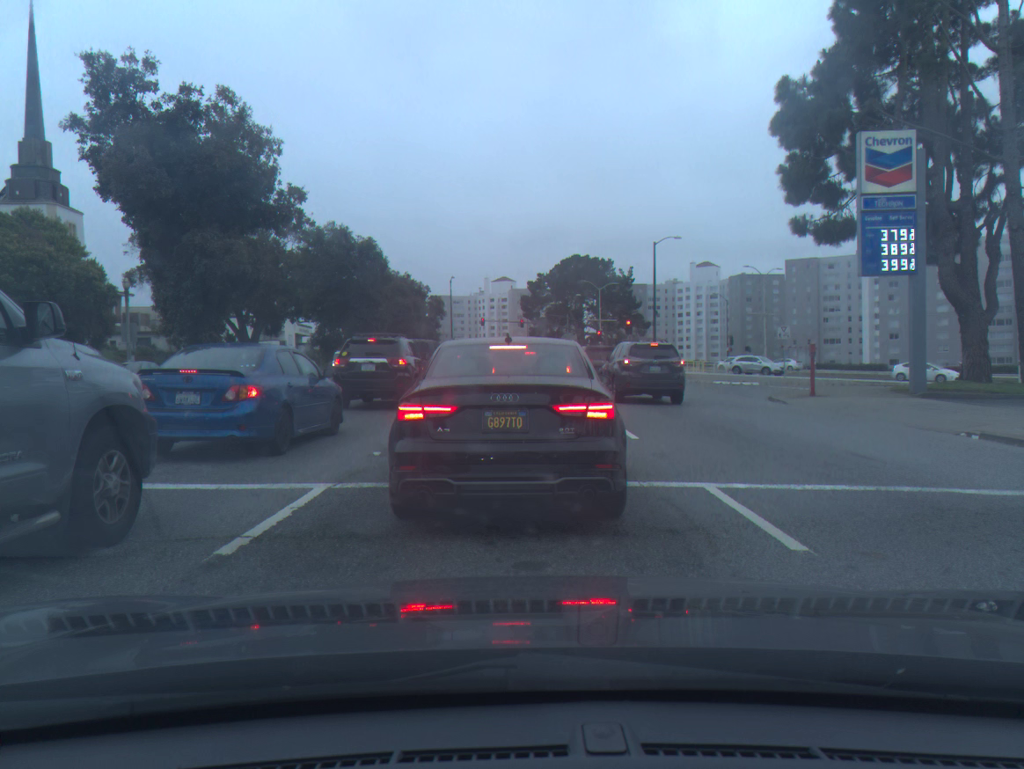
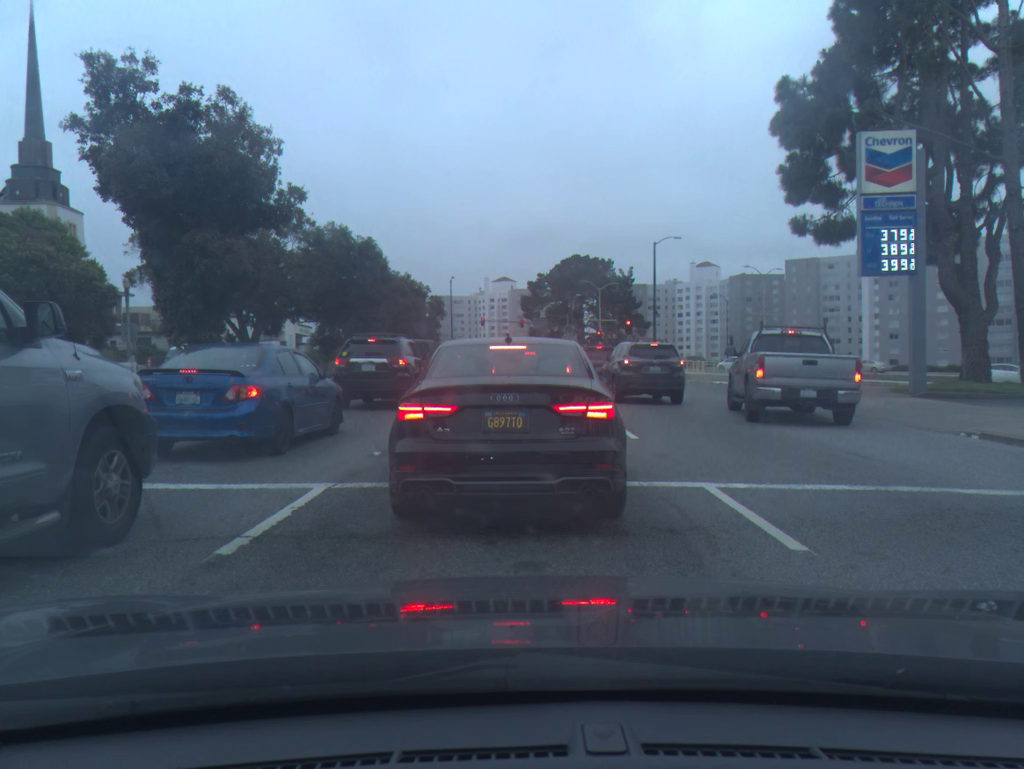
(0.0, 0.0) m; 0°
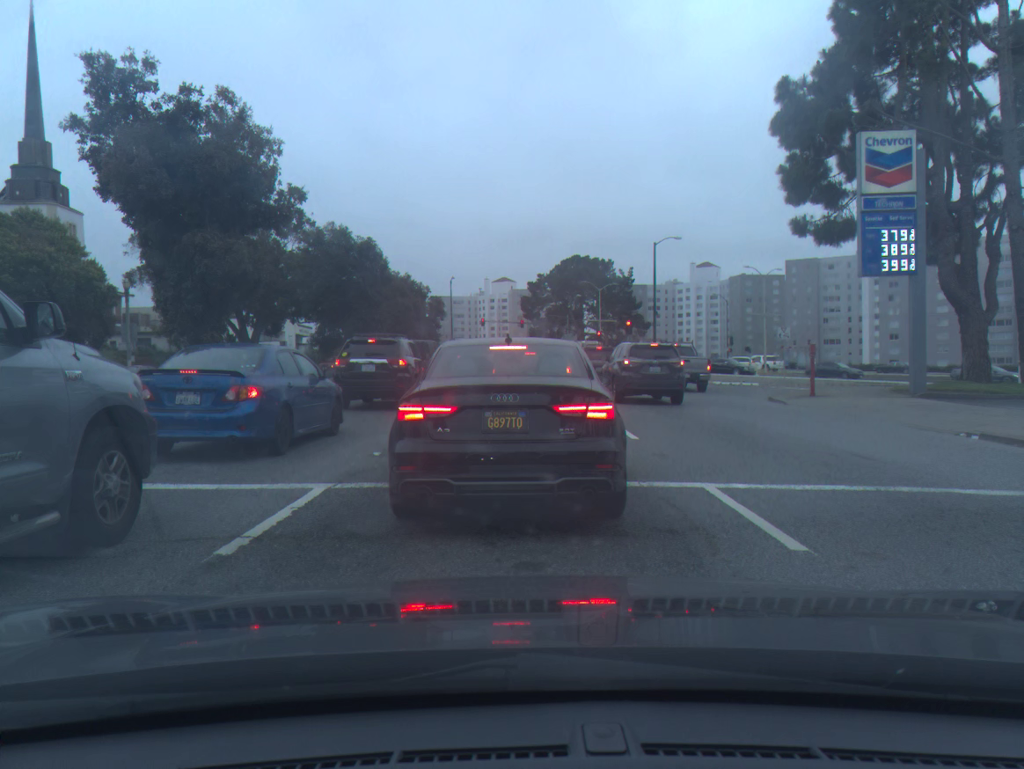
(0.0, 0.0) m; 0°
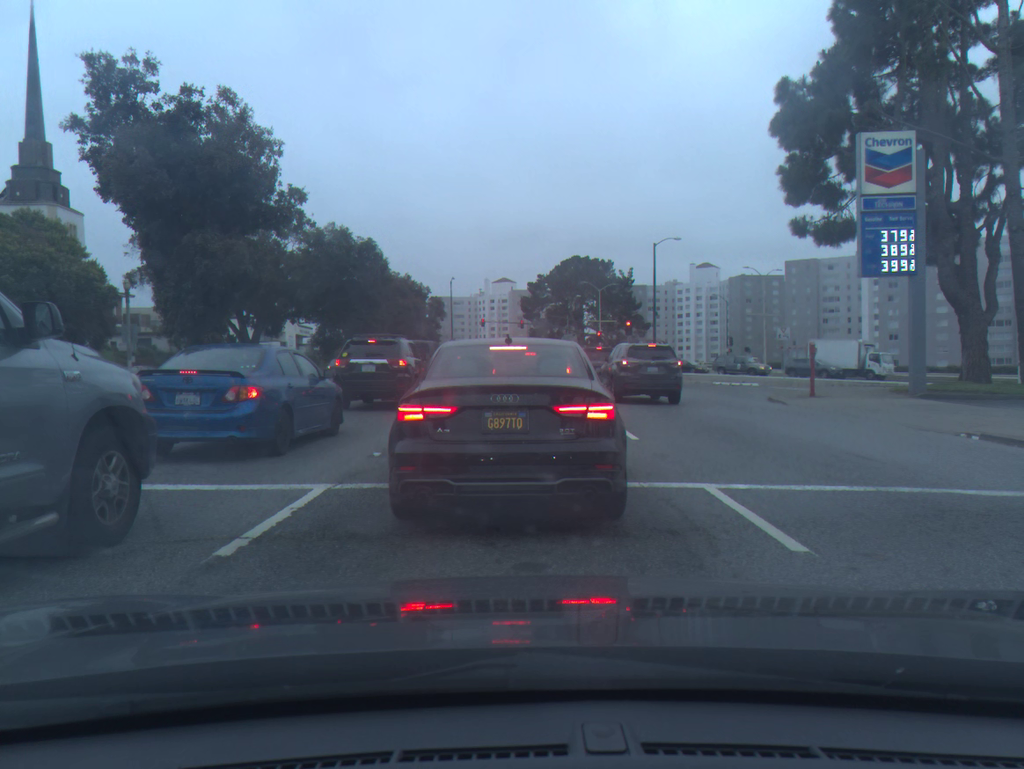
(0.0, +0.1) m; 0°
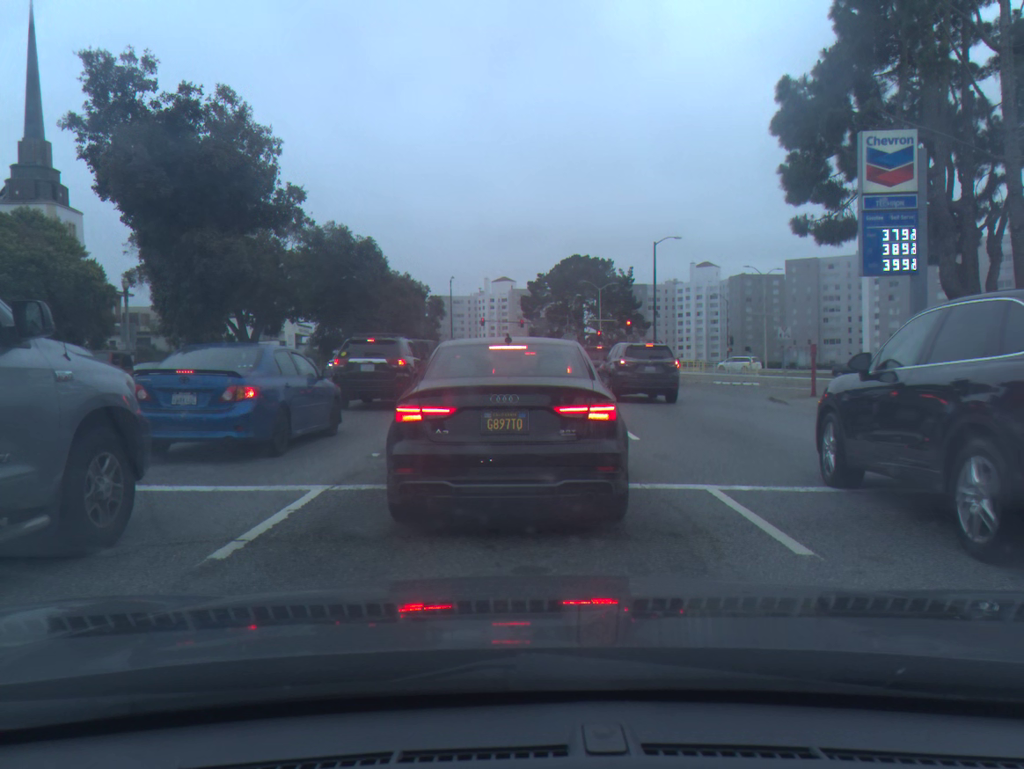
(0.0, +0.1) m; 0°
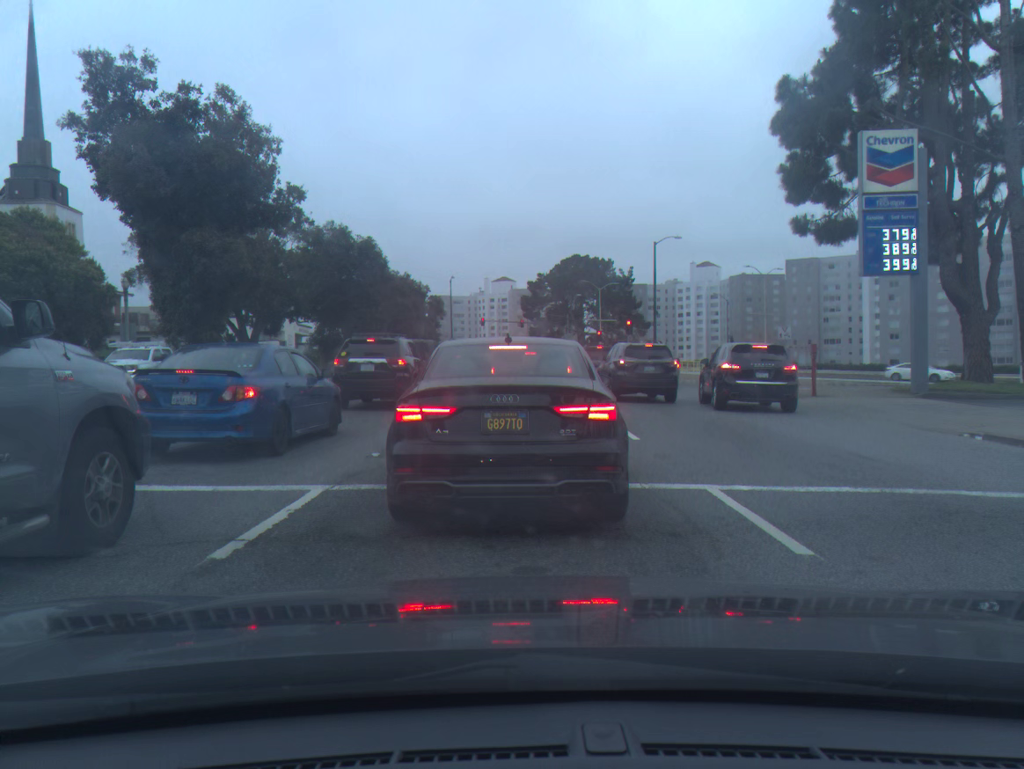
(0.0, 0.0) m; 0°
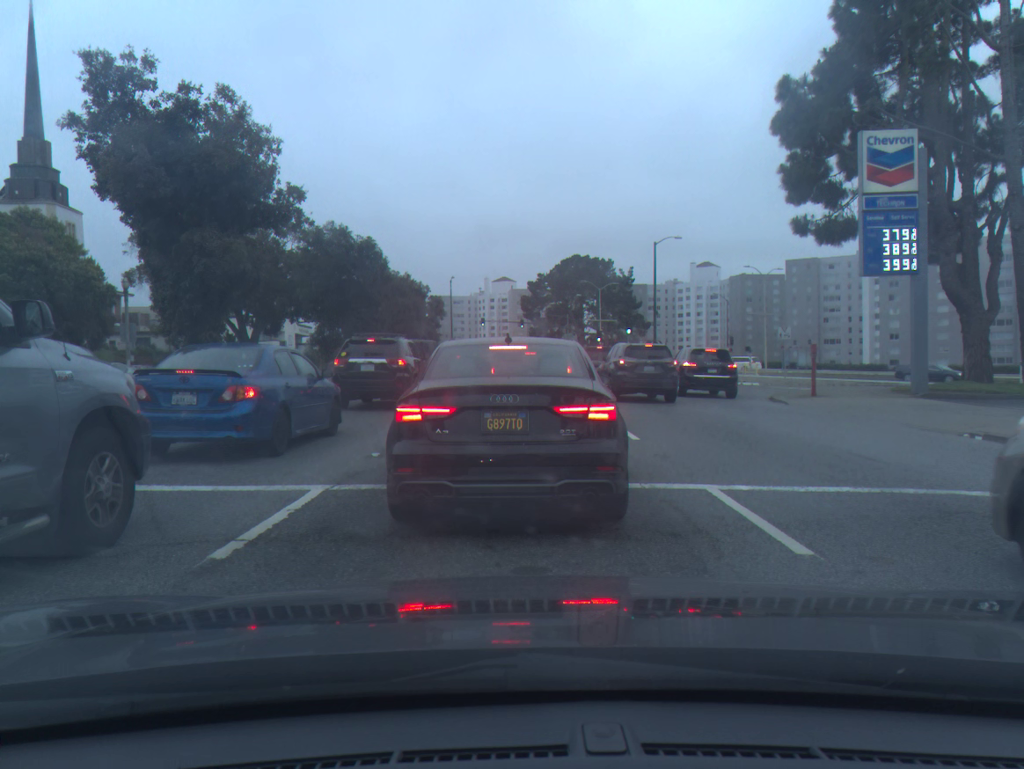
(0.0, 0.0) m; 0°
